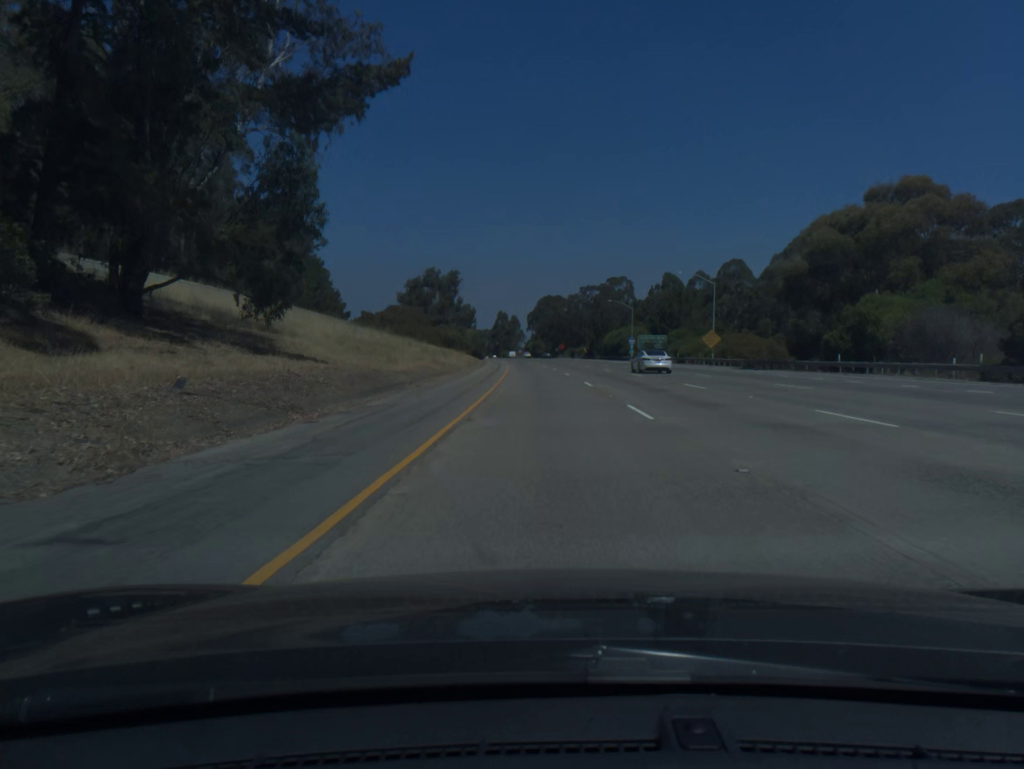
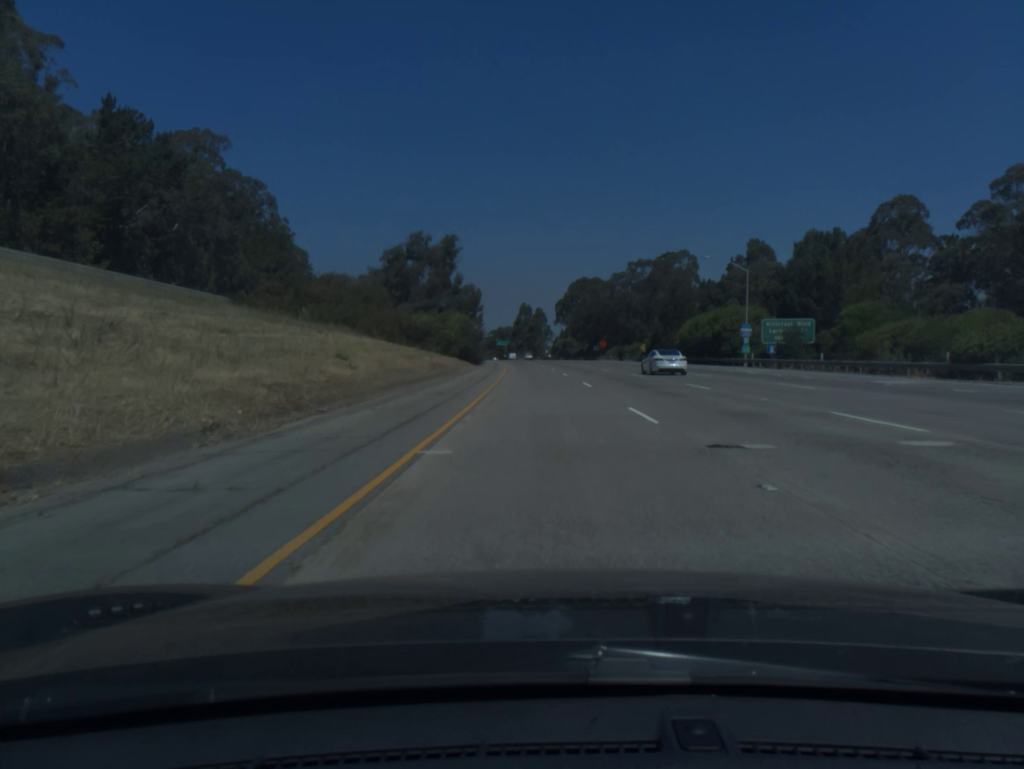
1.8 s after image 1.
(-1.1, +59.2) m; -2°
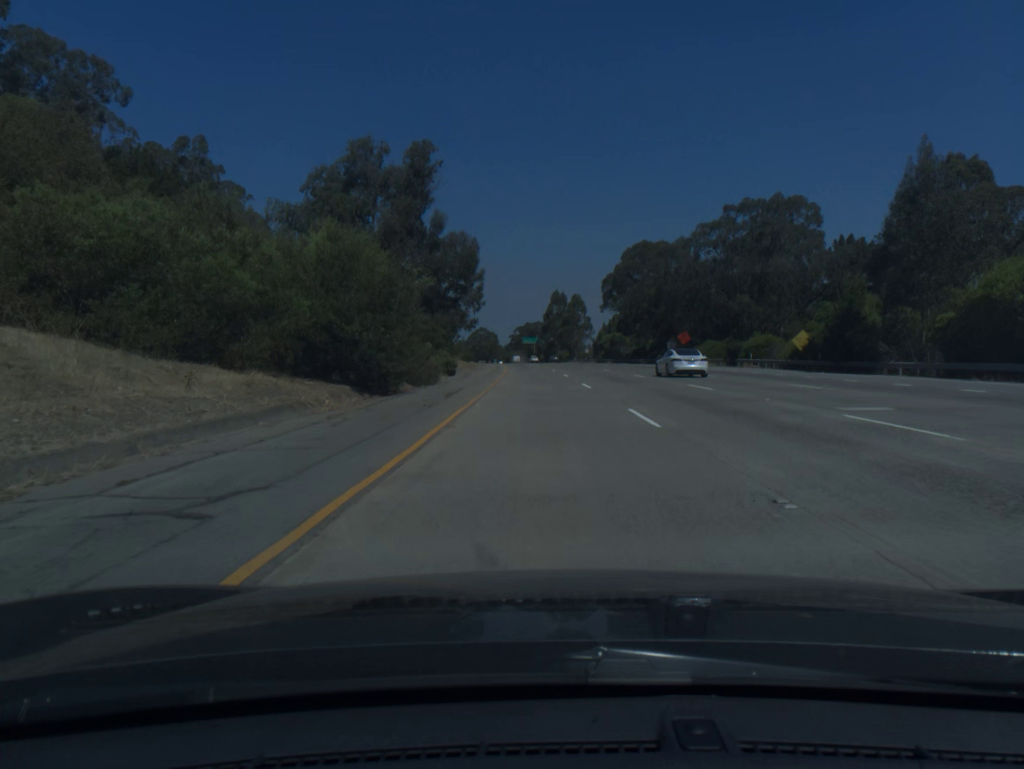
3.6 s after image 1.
(-1.1, +59.1) m; -2°
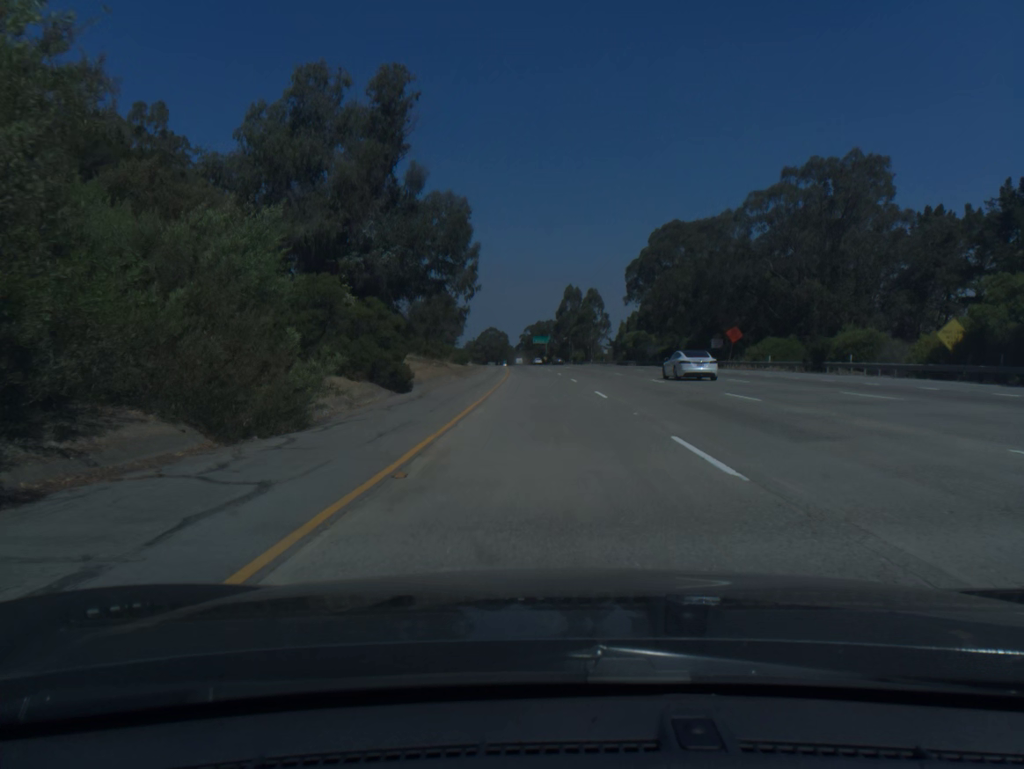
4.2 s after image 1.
(-0.1, +19.7) m; -1°
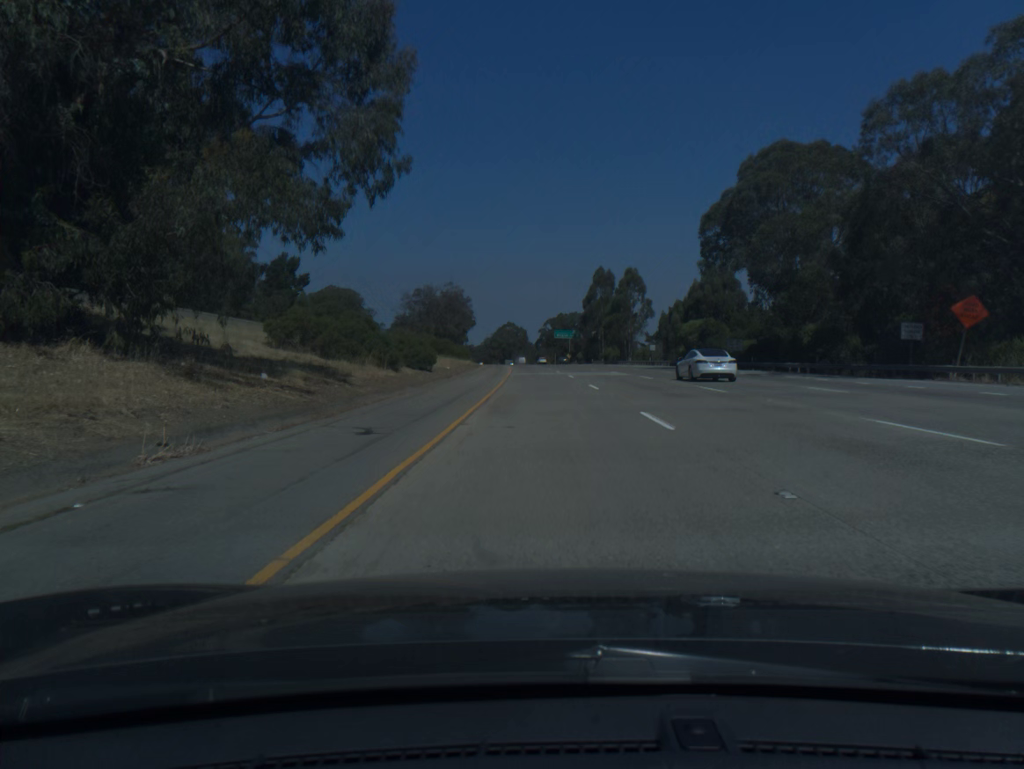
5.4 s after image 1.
(-0.5, +39.4) m; -2°
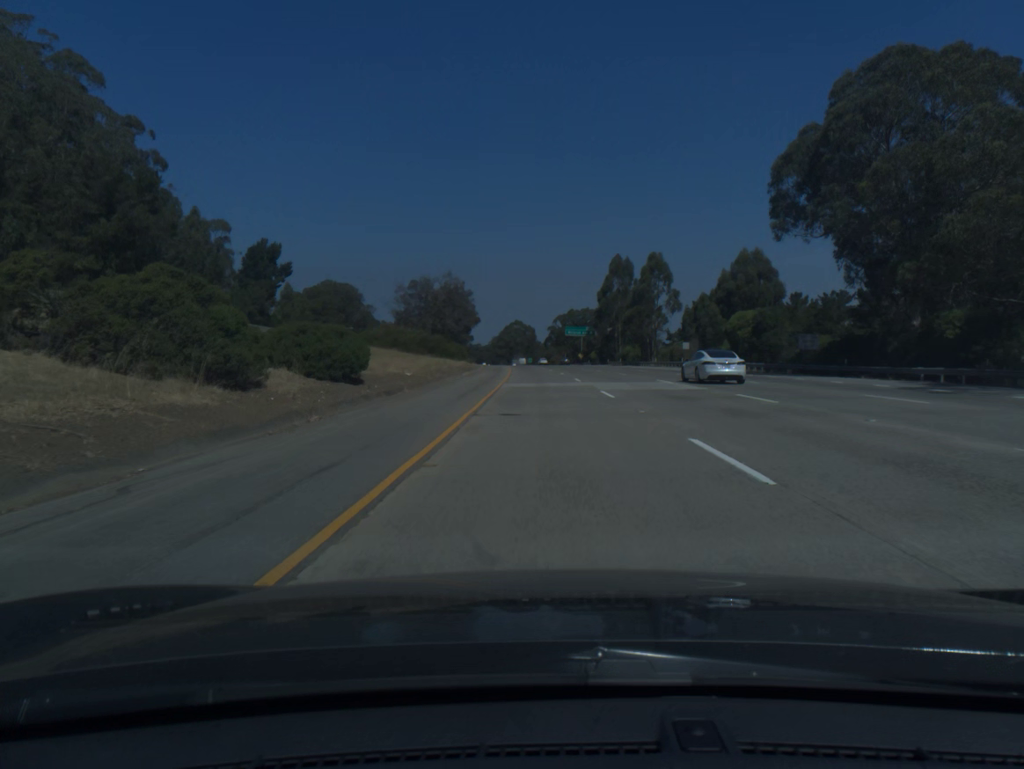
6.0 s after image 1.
(-0.1, +19.7) m; -1°
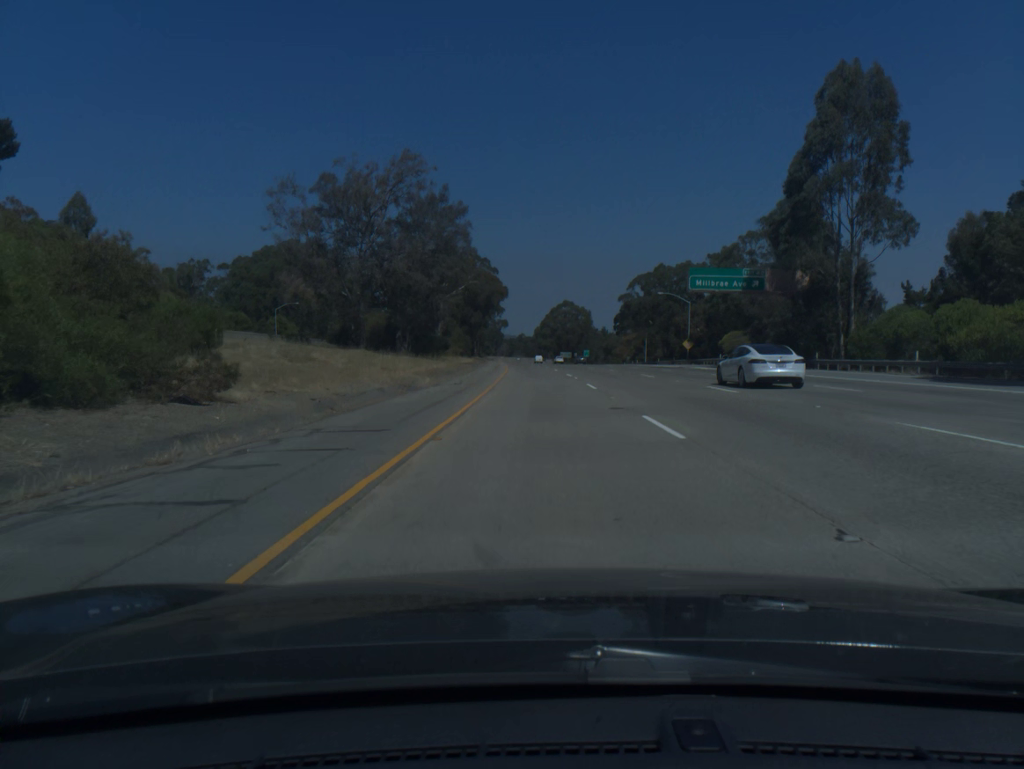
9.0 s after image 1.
(-2.8, +98.6) m; -4°
